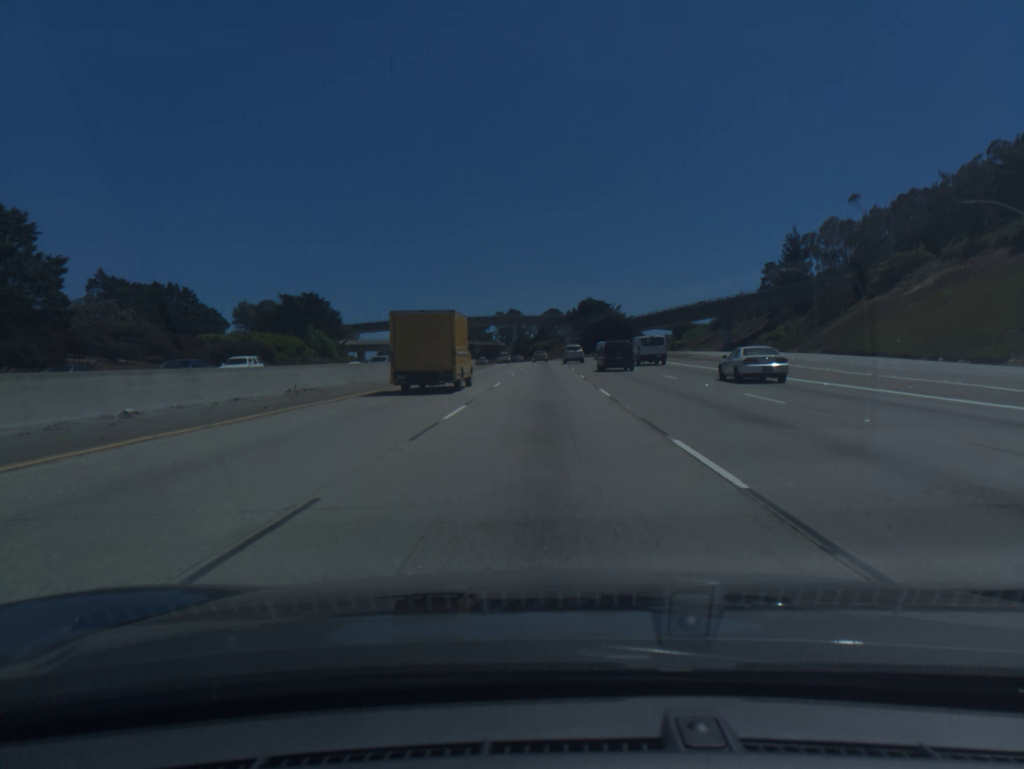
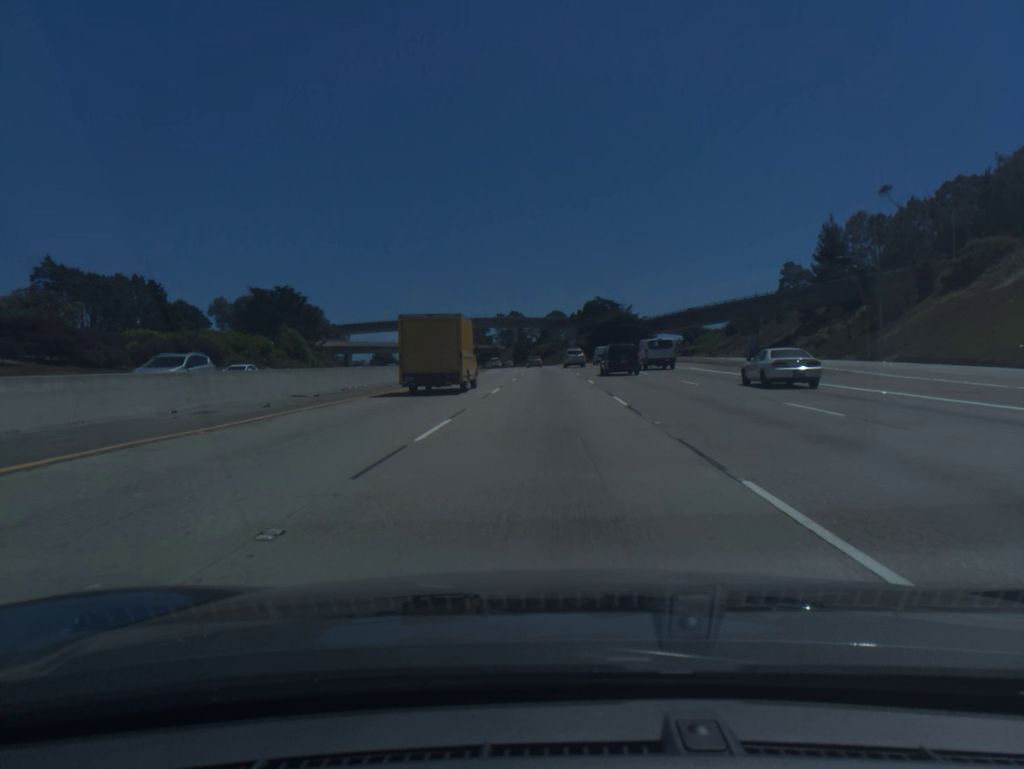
(0.0, +18.1) m; 0°
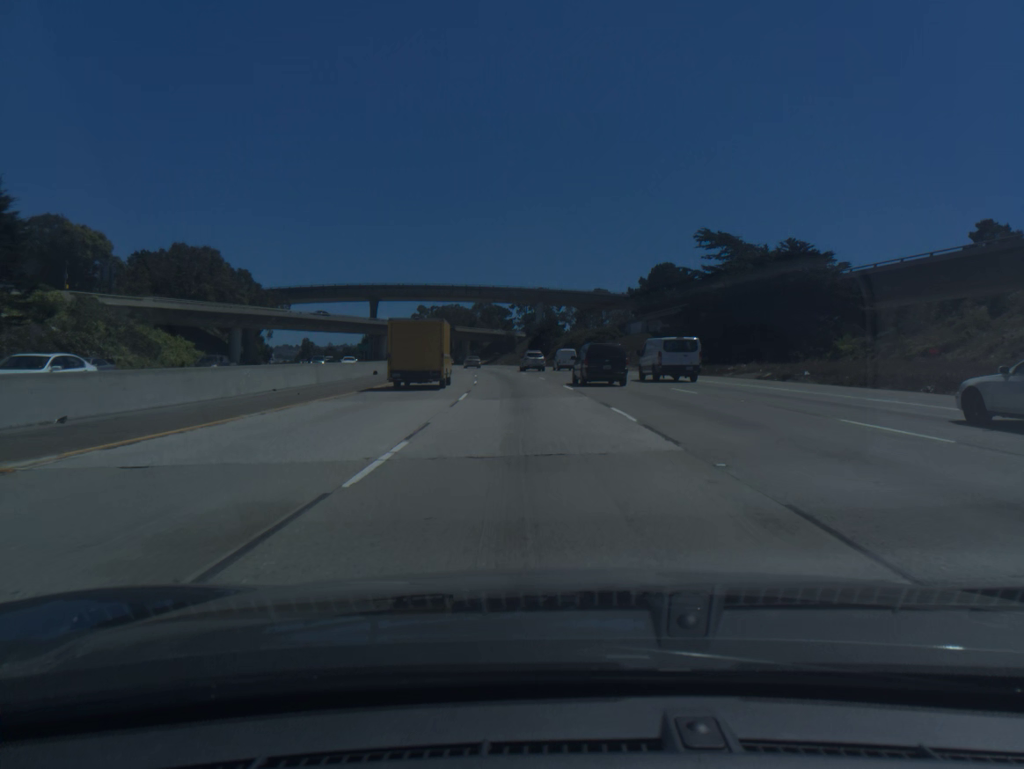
(-0.8, +91.5) m; -2°
